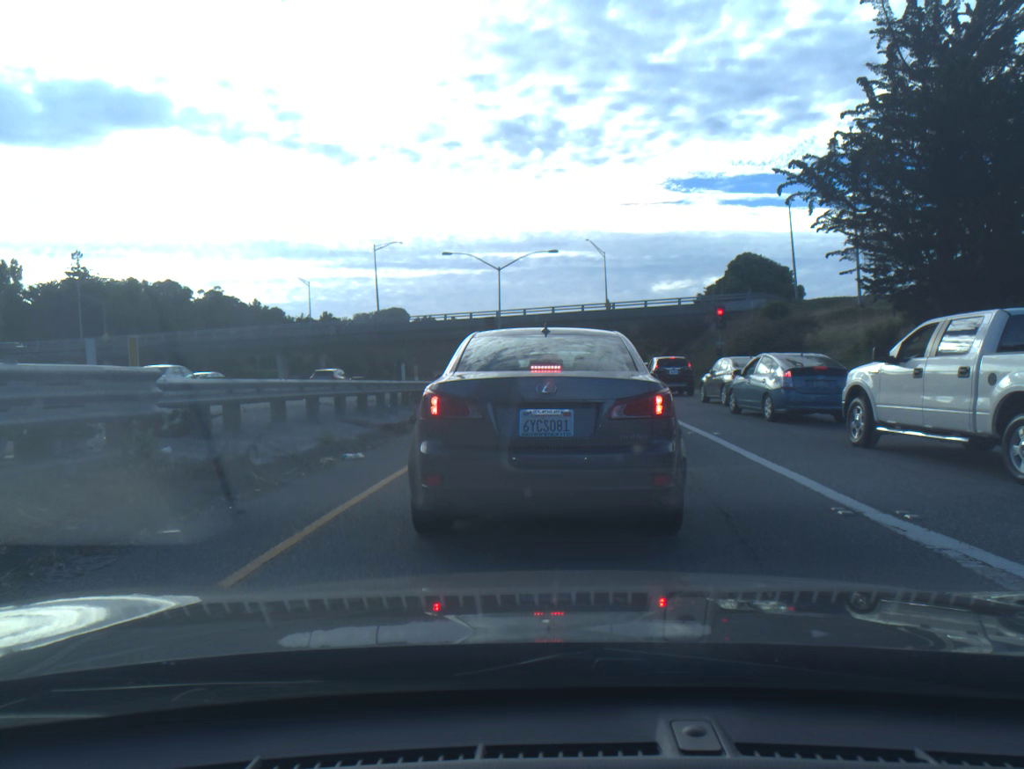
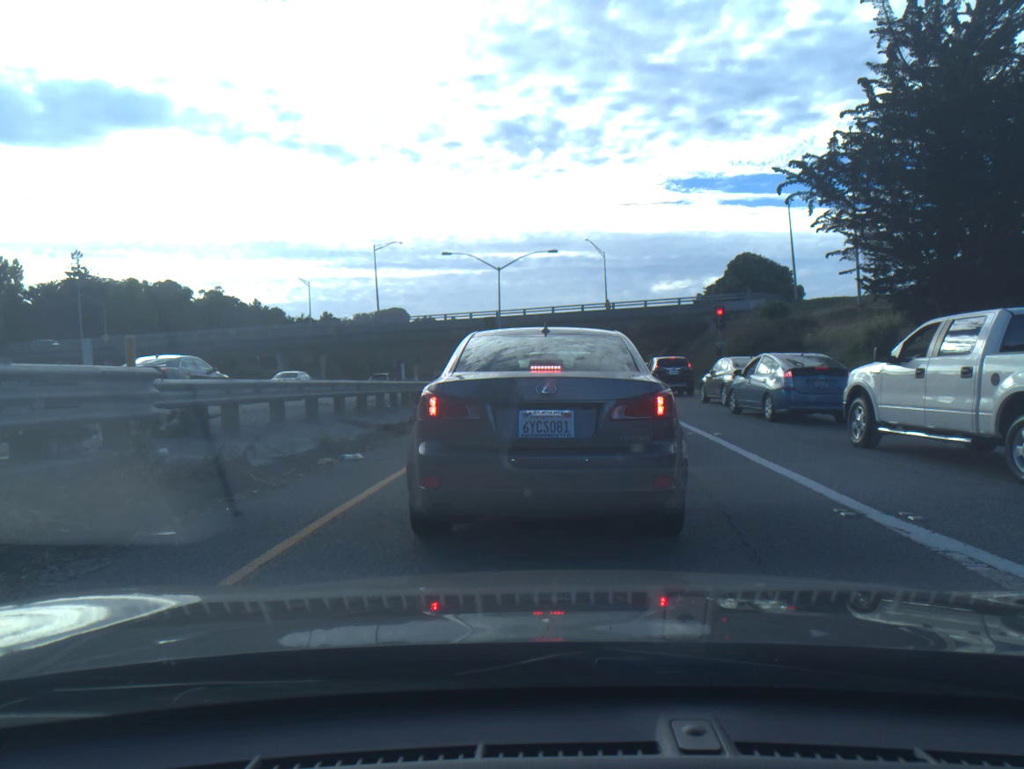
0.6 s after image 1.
(0.0, +0.1) m; 0°
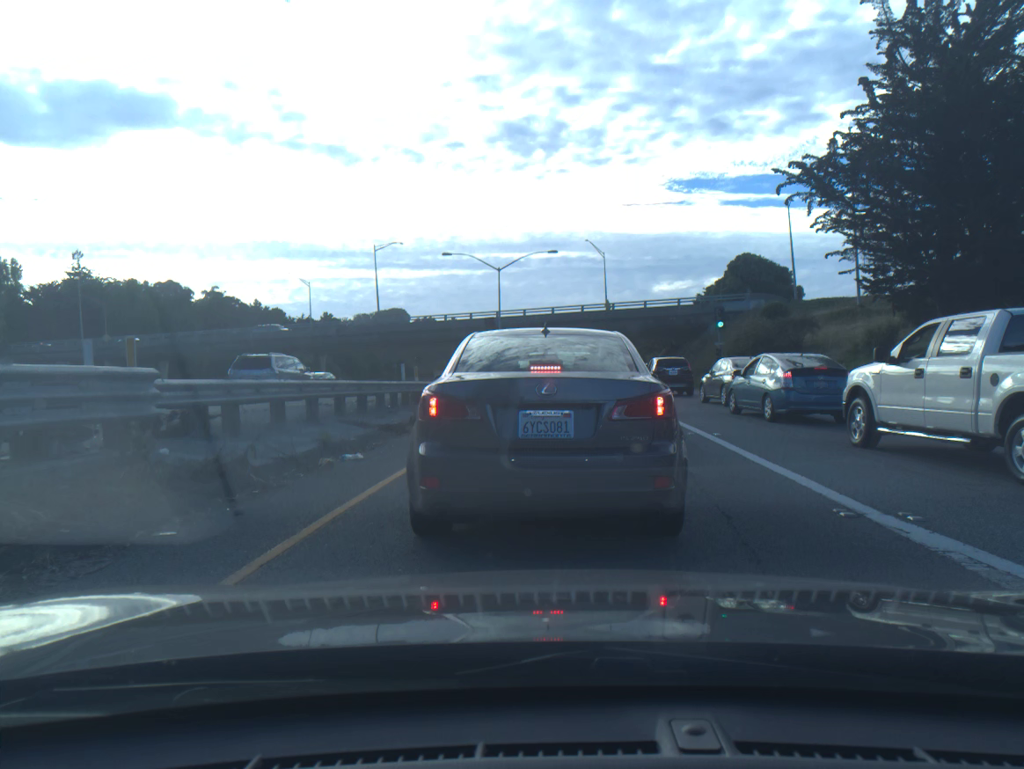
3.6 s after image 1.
(0.0, 0.0) m; 0°
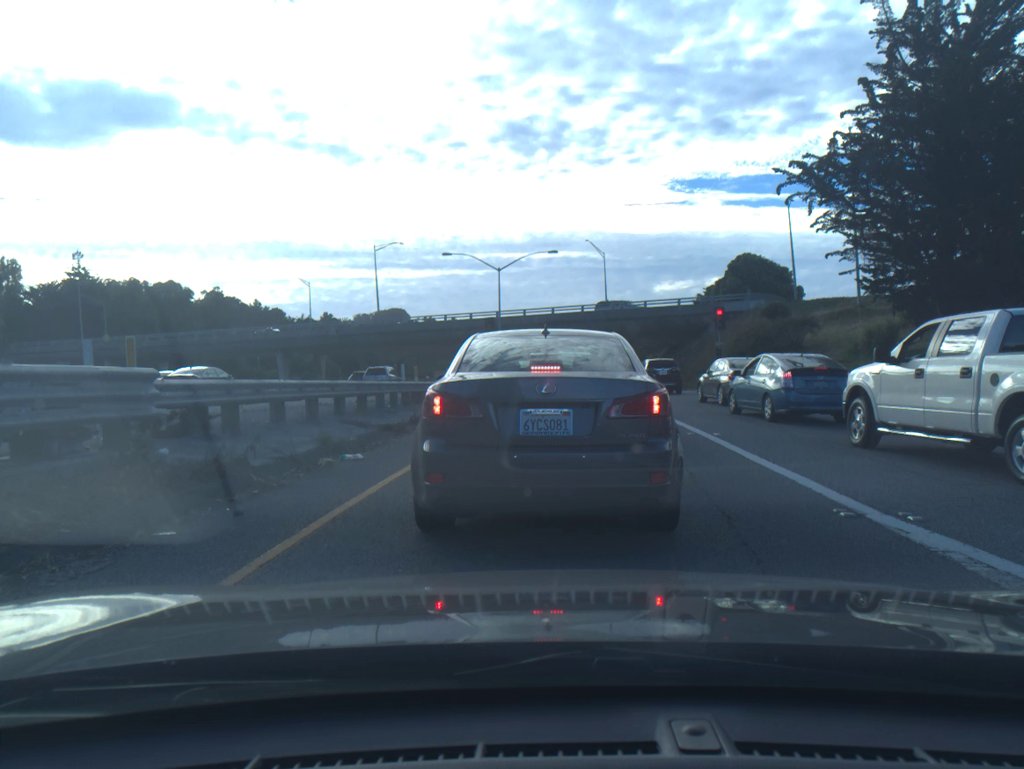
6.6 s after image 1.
(0.0, 0.0) m; 0°
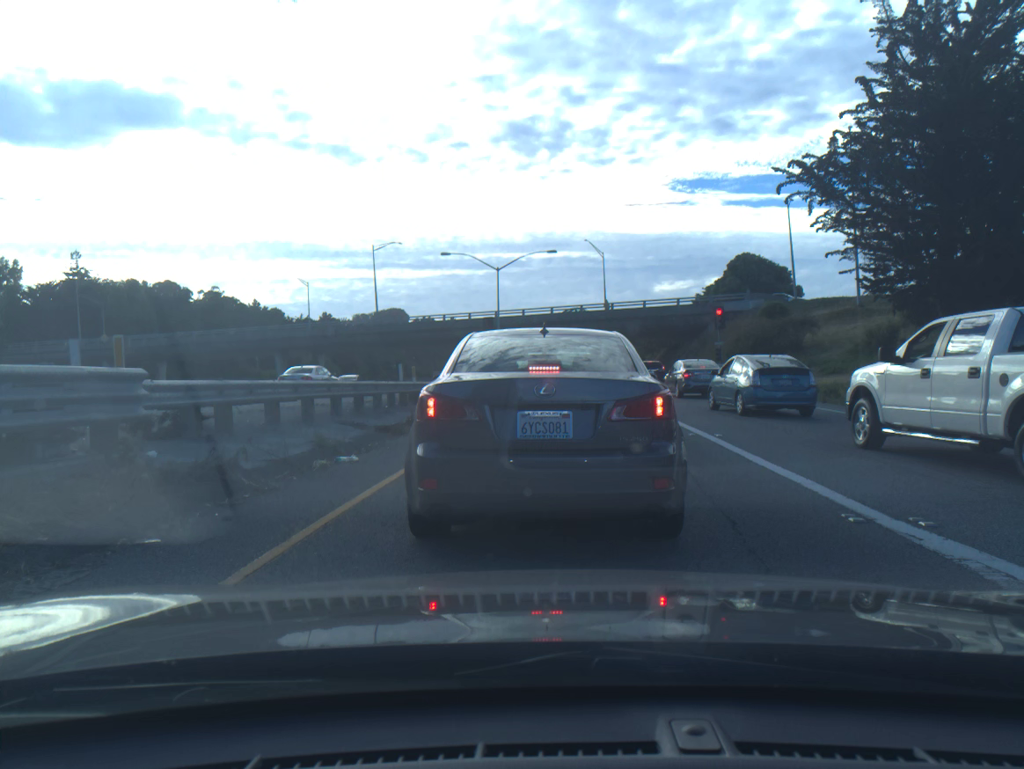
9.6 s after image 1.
(-0.1, +0.2) m; 0°
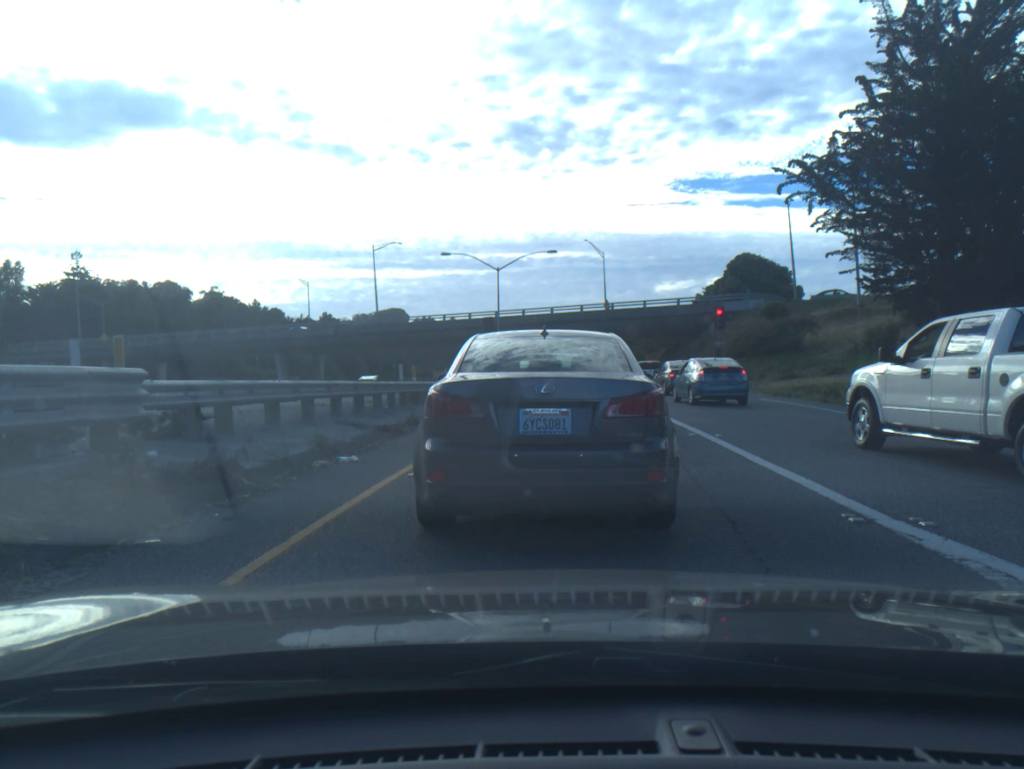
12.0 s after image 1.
(0.0, 0.0) m; 0°
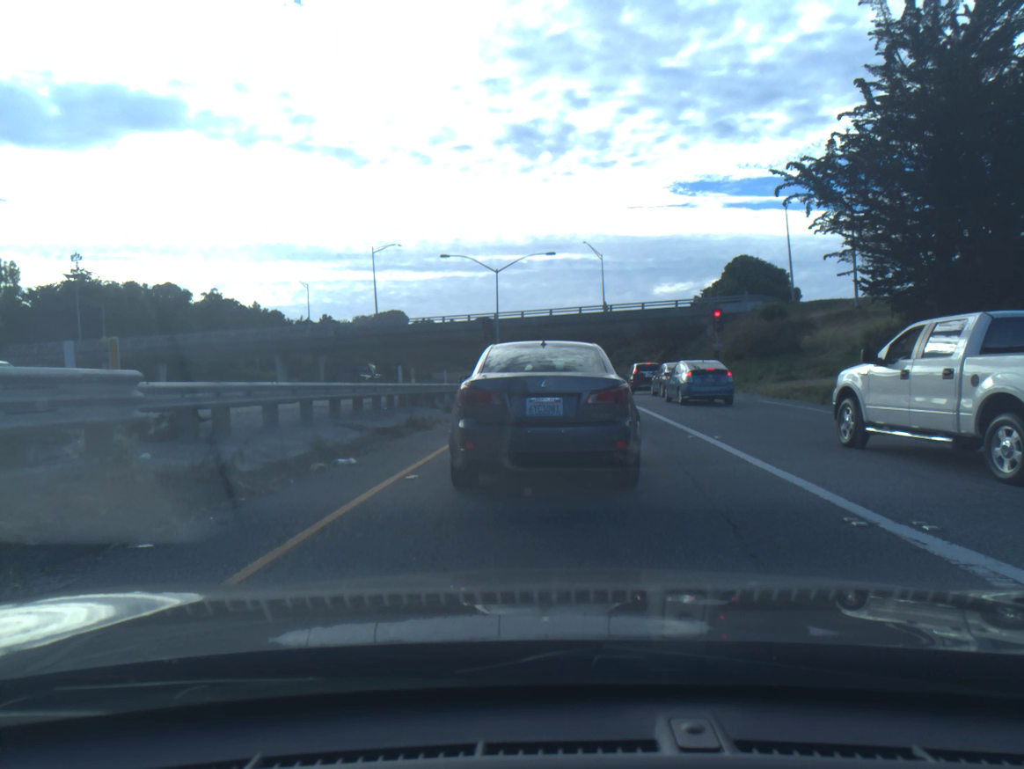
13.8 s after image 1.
(0.0, +0.1) m; 0°
